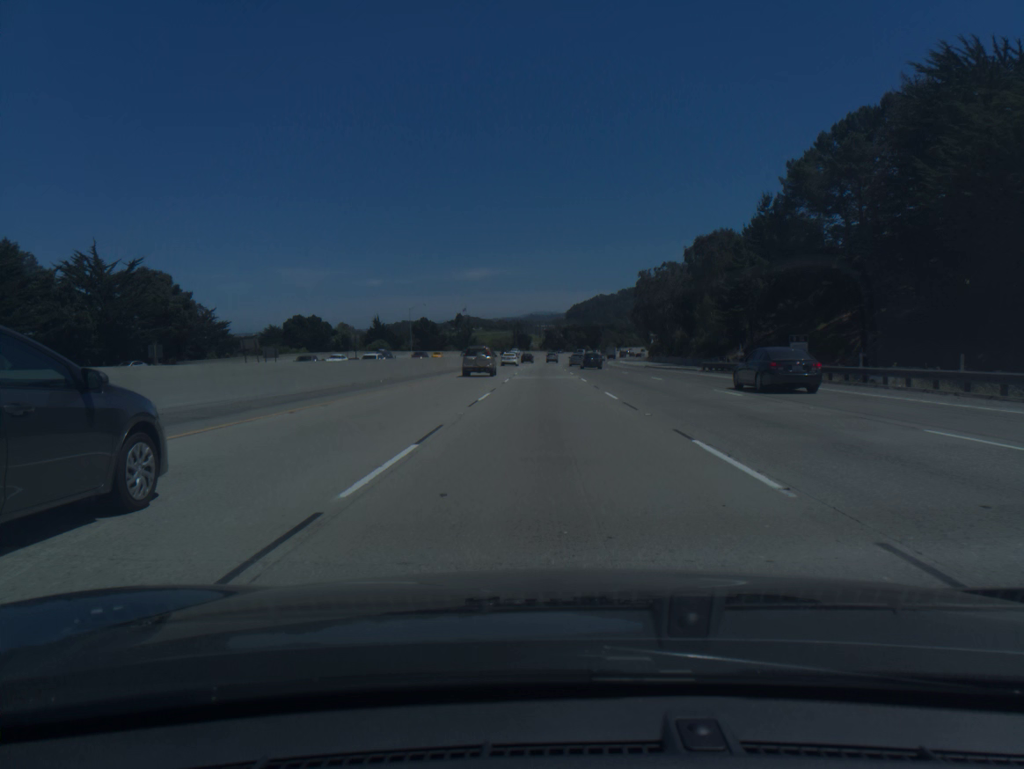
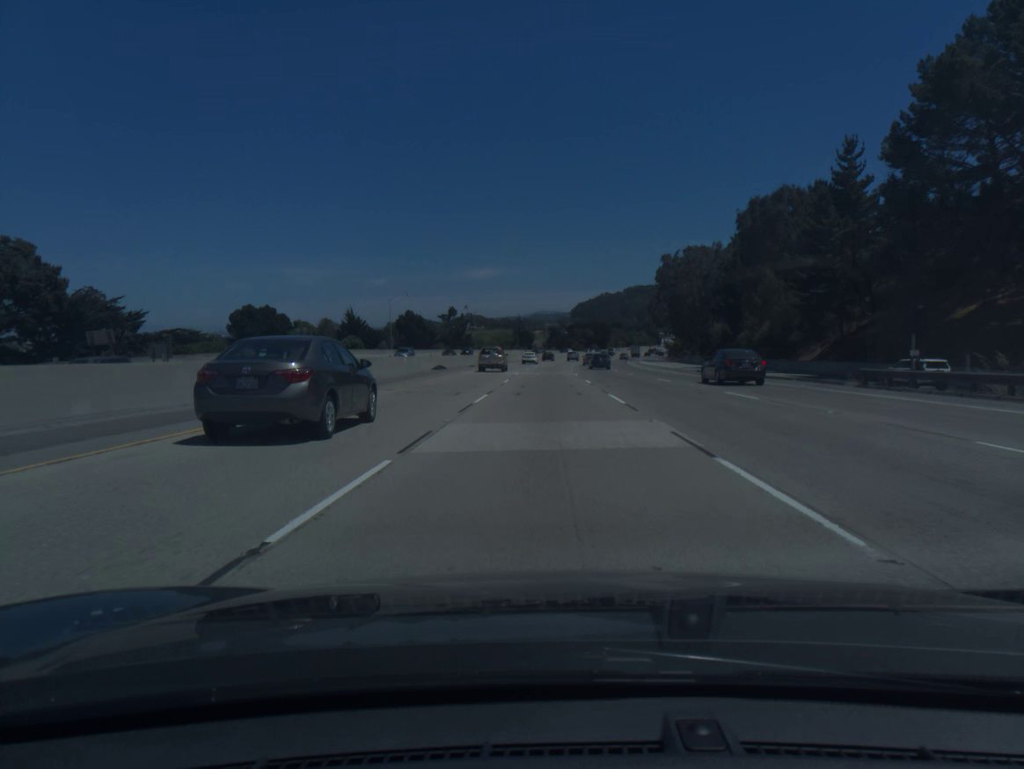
(-0.1, +30.8) m; 0°
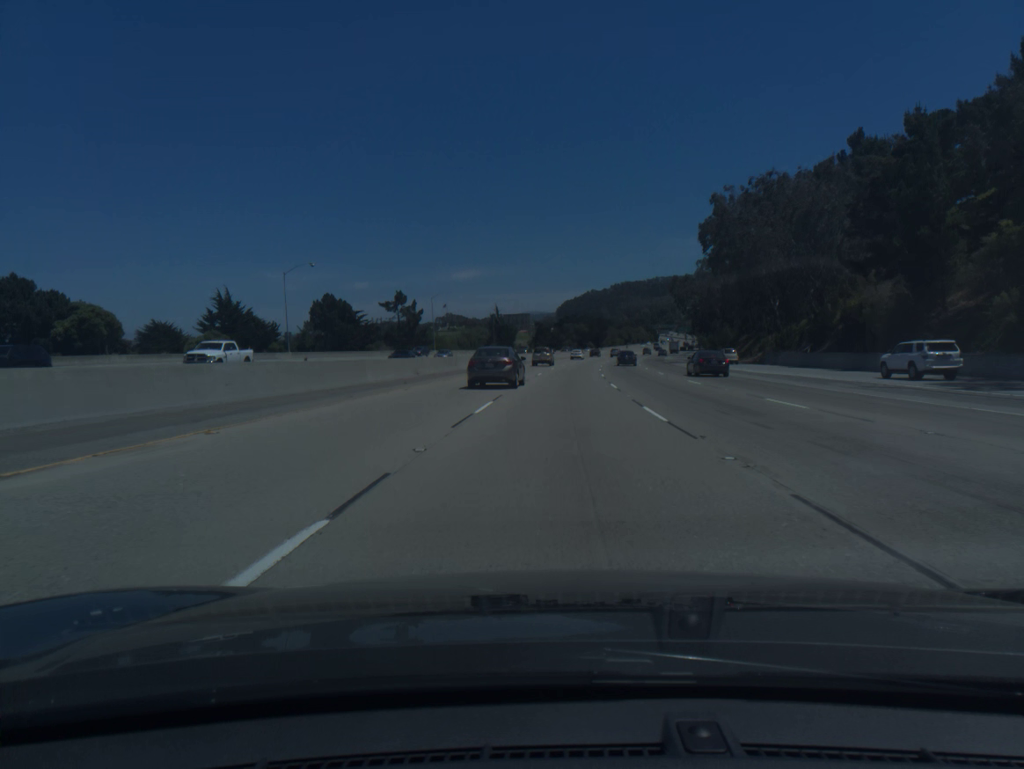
(-0.1, +61.5) m; +1°
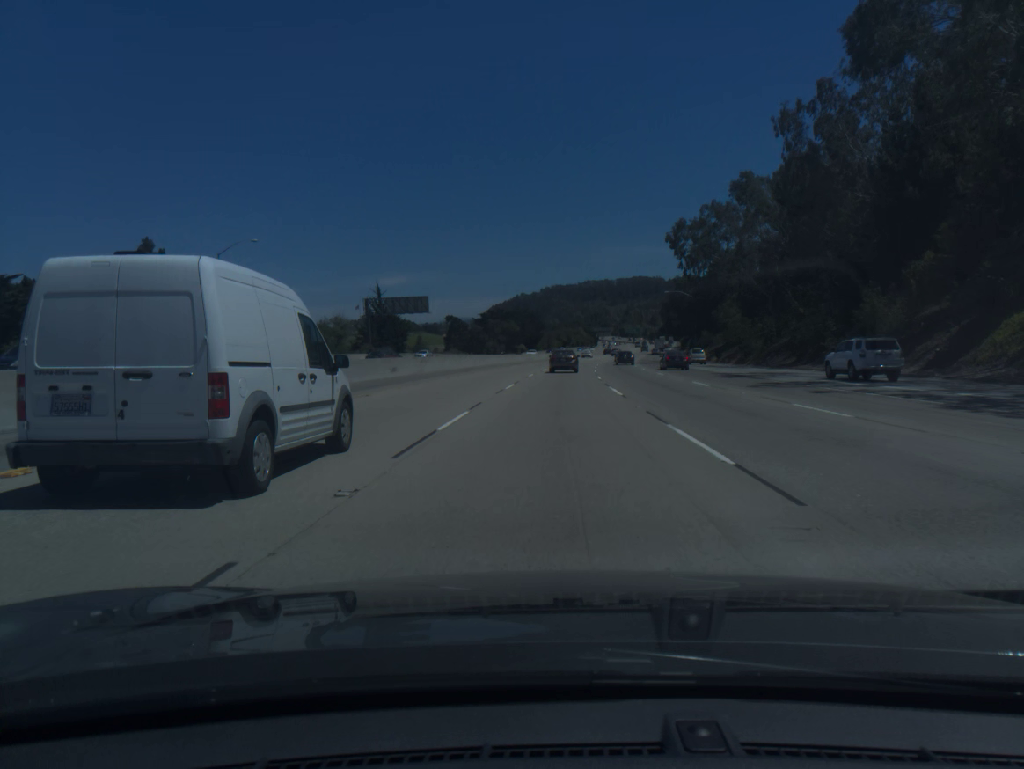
(+3.6, +76.6) m; +5°
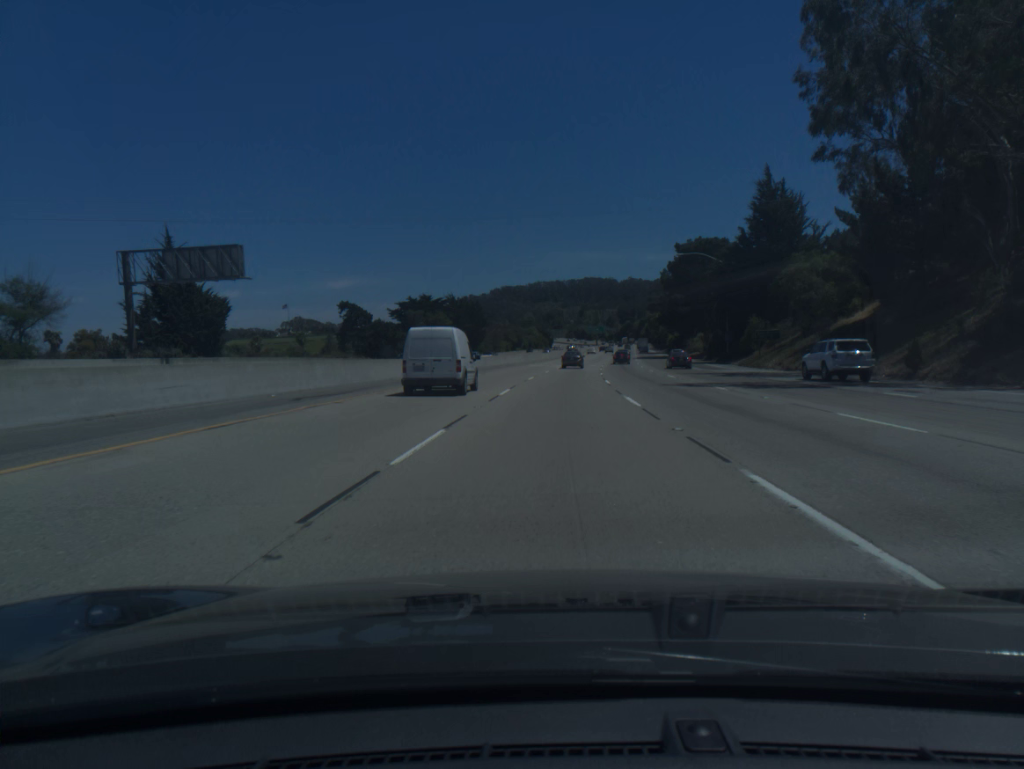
(+2.0, +61.5) m; +4°
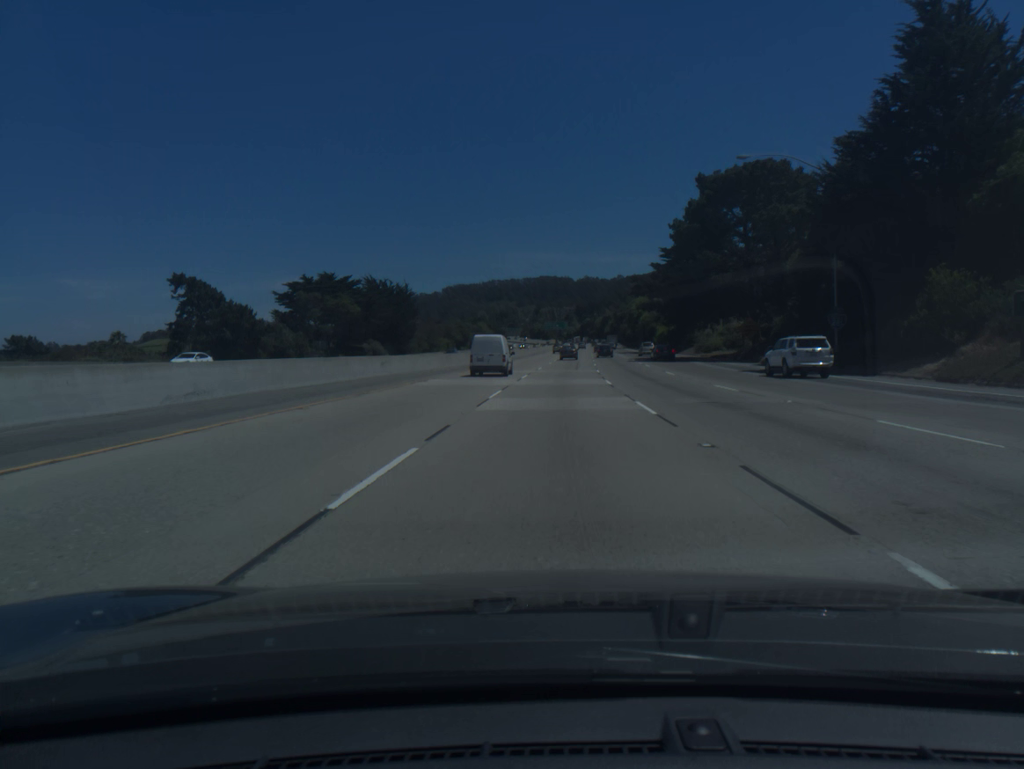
(+1.2, +46.1) m; +3°
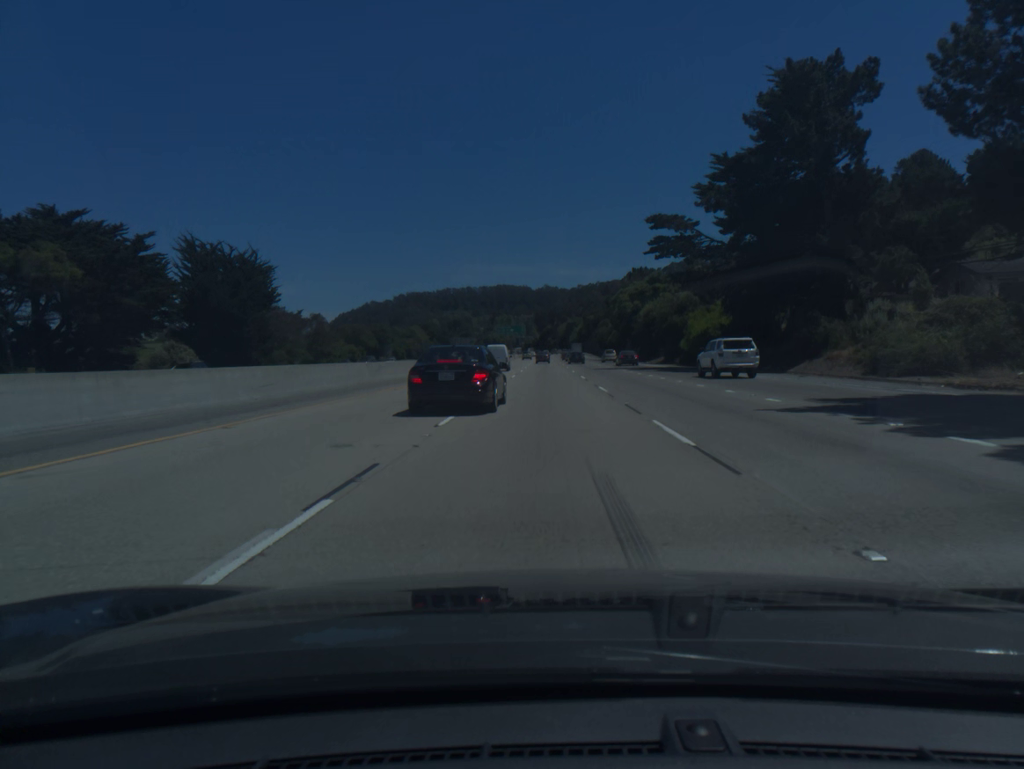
(+1.9, +61.6) m; +3°
